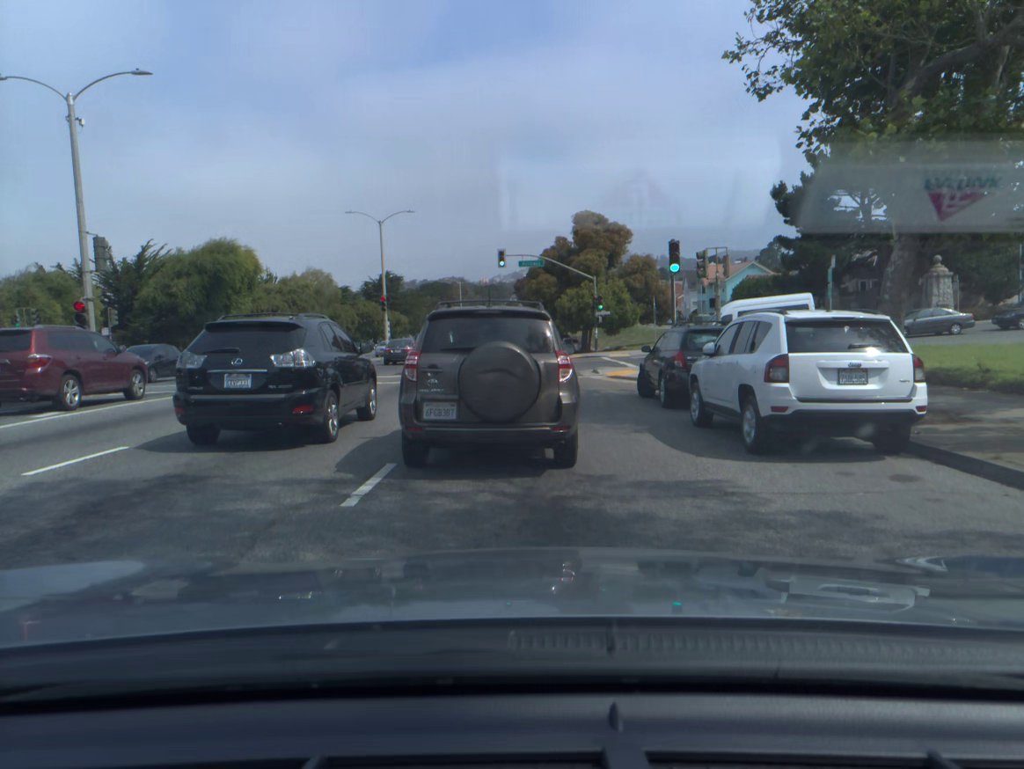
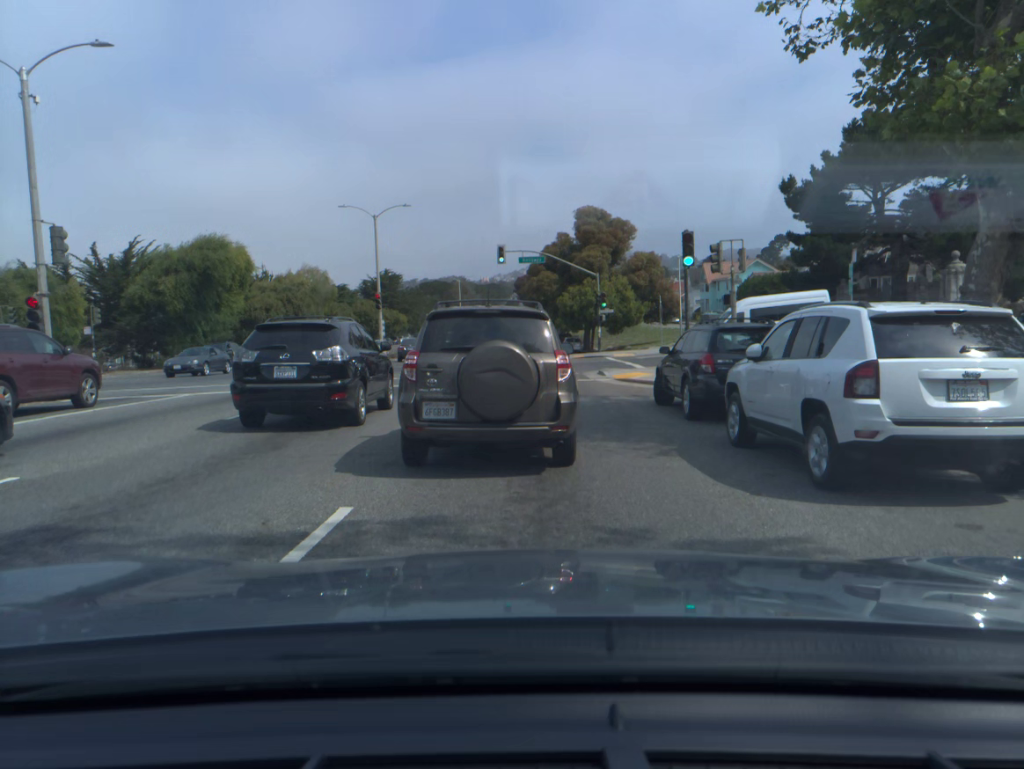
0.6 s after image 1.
(0.0, +2.2) m; +1°
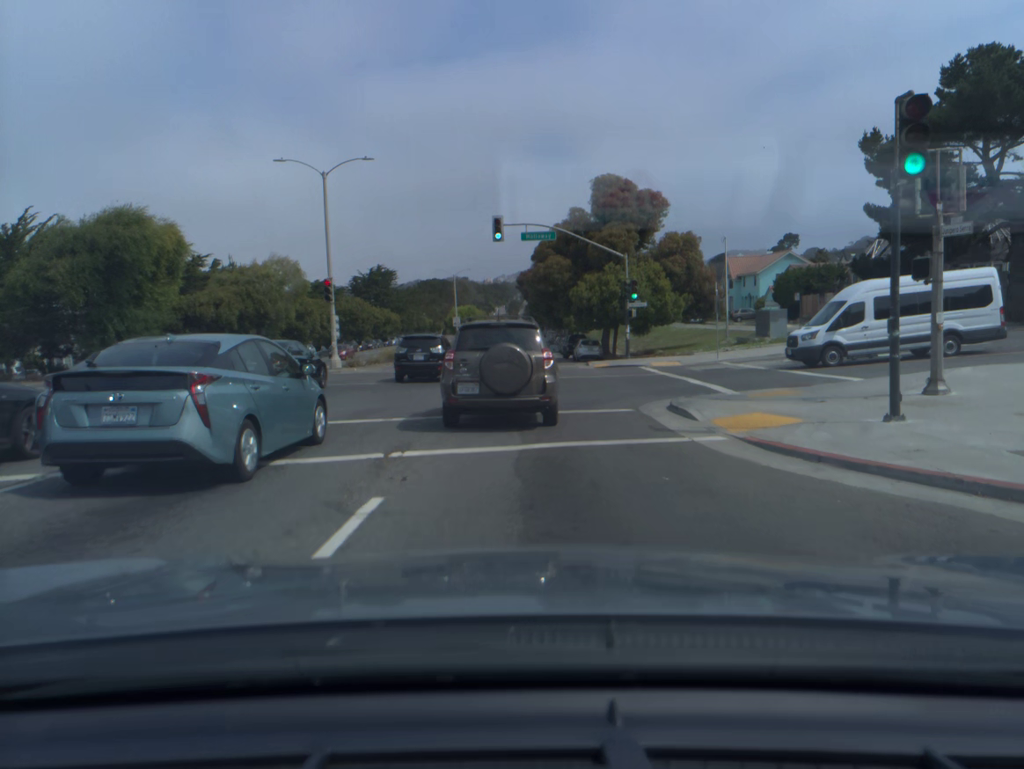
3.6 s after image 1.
(0.0, +13.6) m; 0°
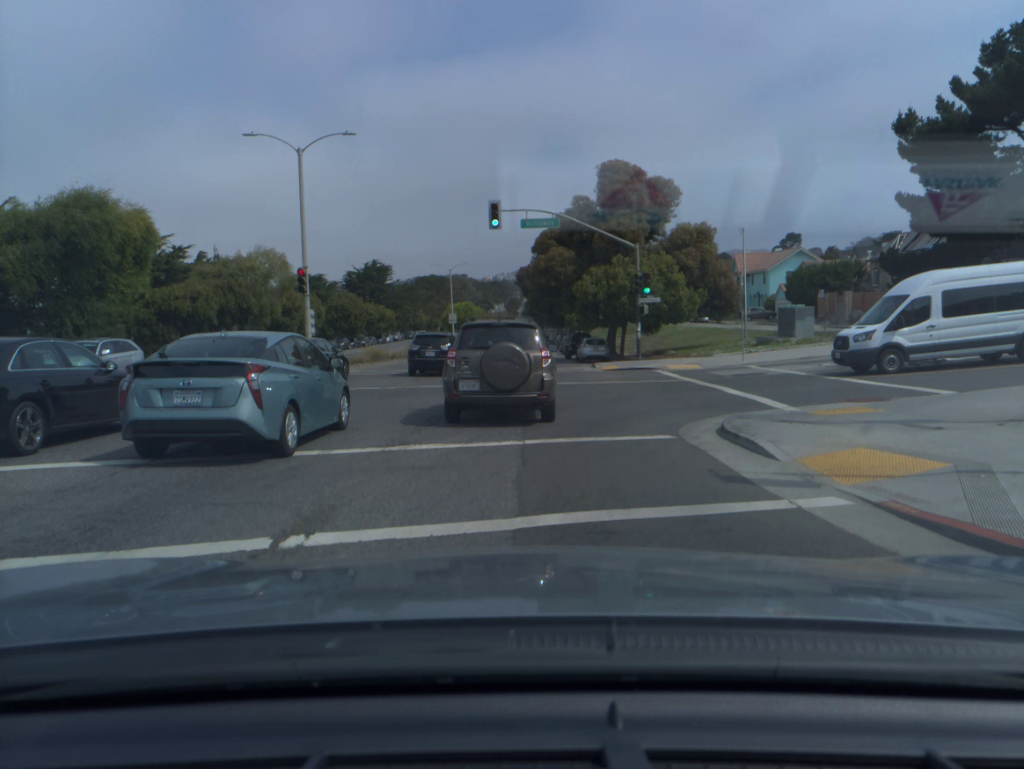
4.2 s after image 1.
(0.0, +4.0) m; 0°
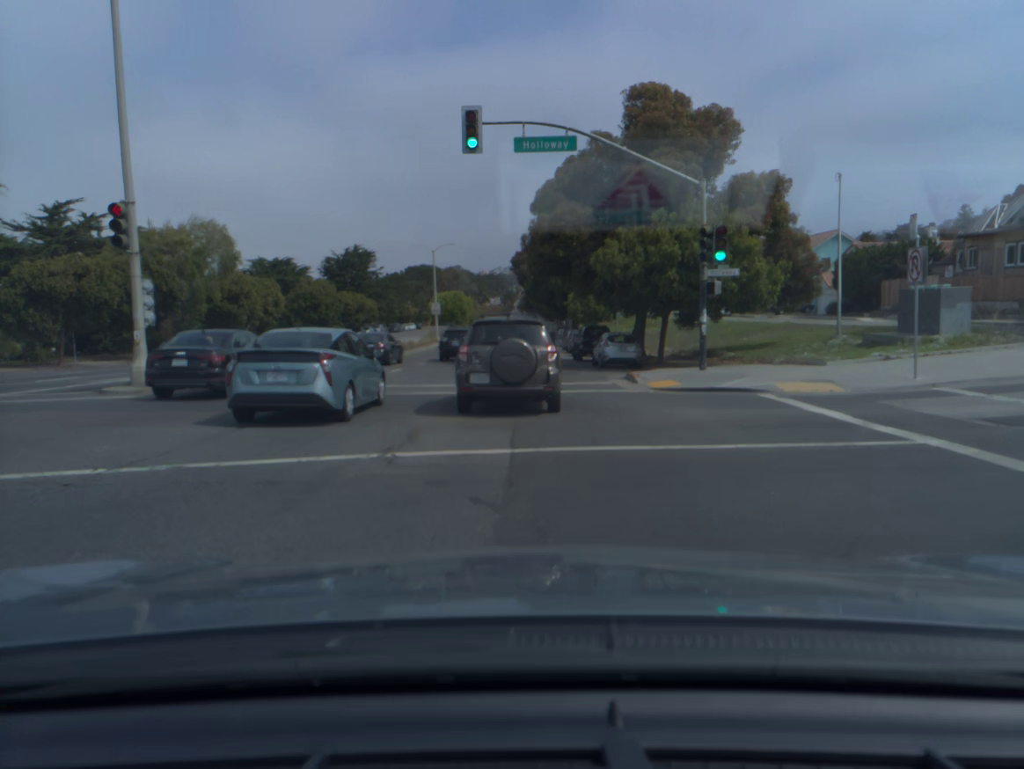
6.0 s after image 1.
(+0.1, +14.4) m; 0°
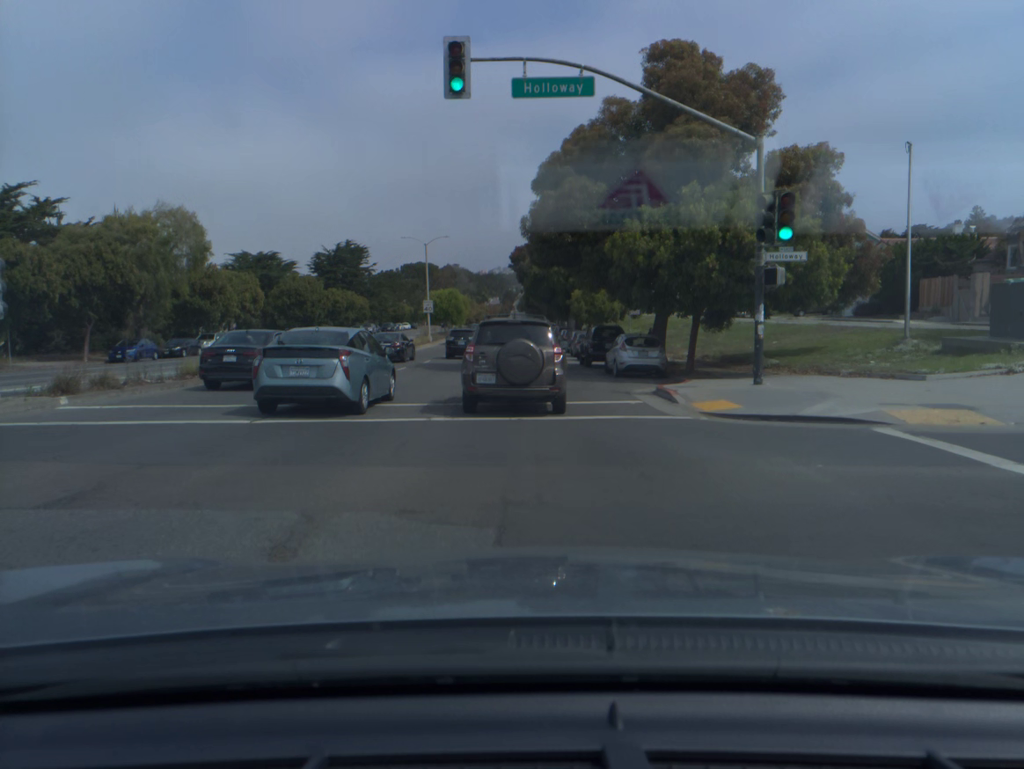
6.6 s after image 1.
(0.0, +5.4) m; 0°
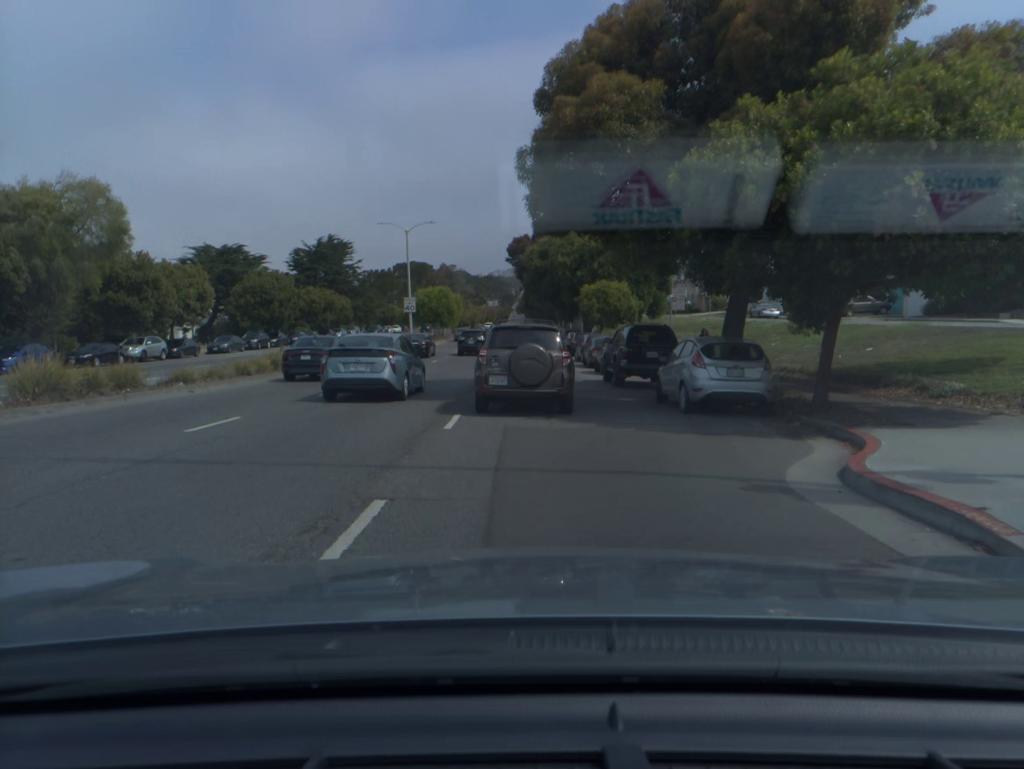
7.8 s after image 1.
(0.0, +11.3) m; 0°
